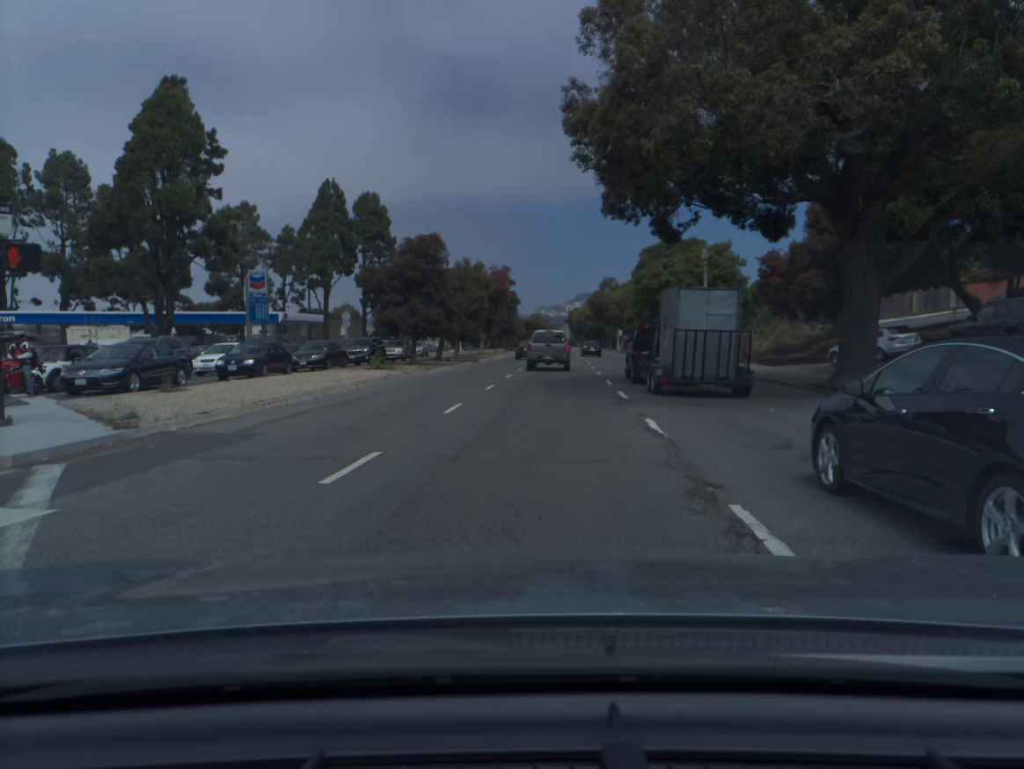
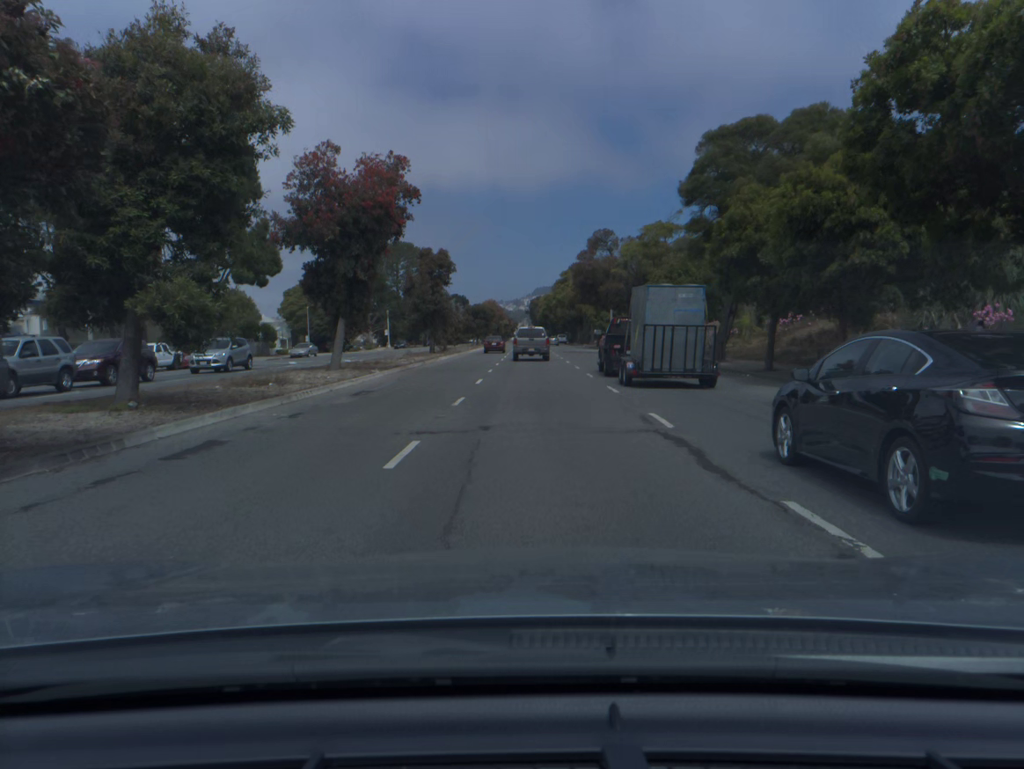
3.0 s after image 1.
(+1.2, +43.1) m; +3°
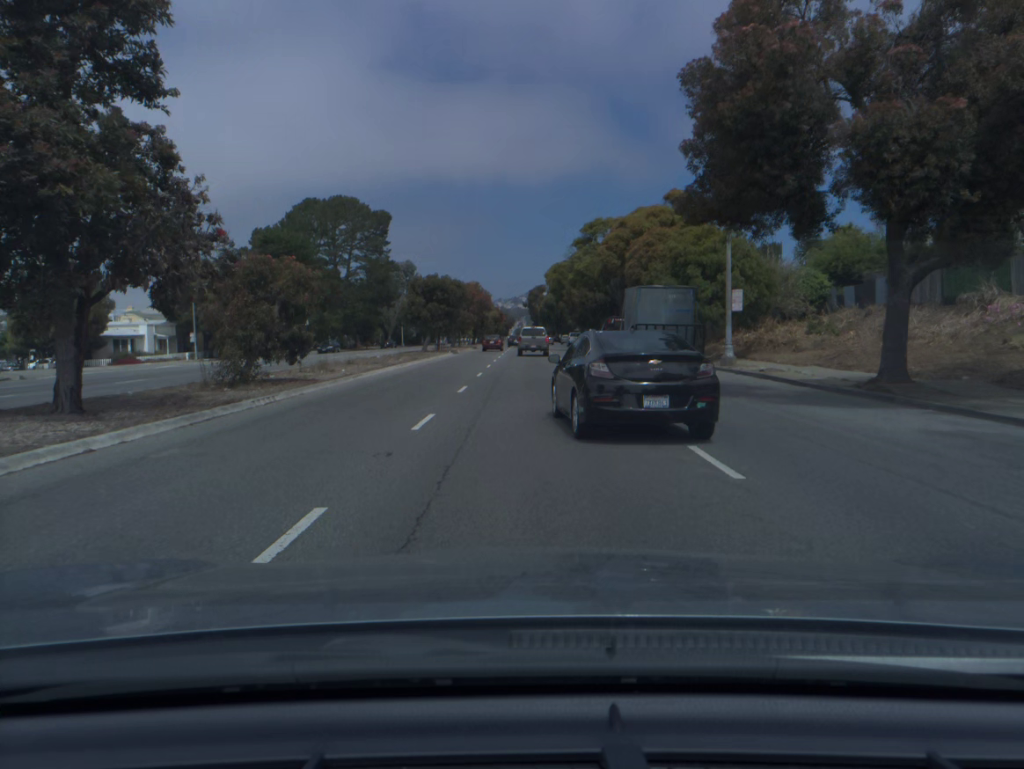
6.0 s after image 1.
(+0.3, +47.8) m; 0°
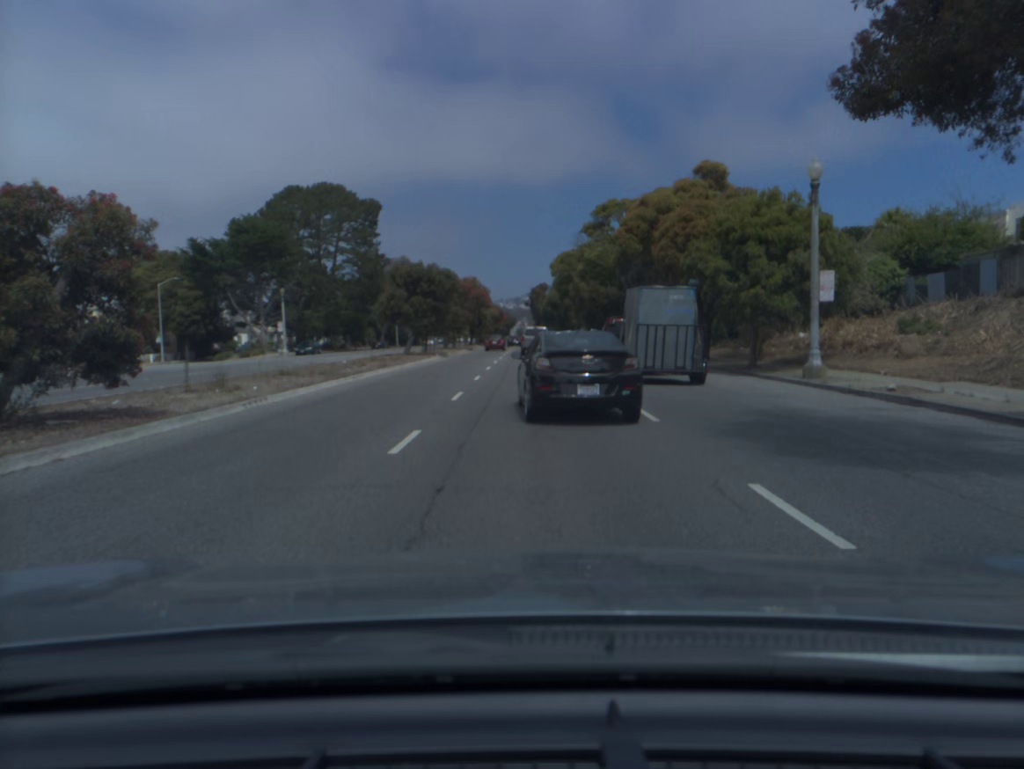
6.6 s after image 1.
(0.0, +9.9) m; 0°
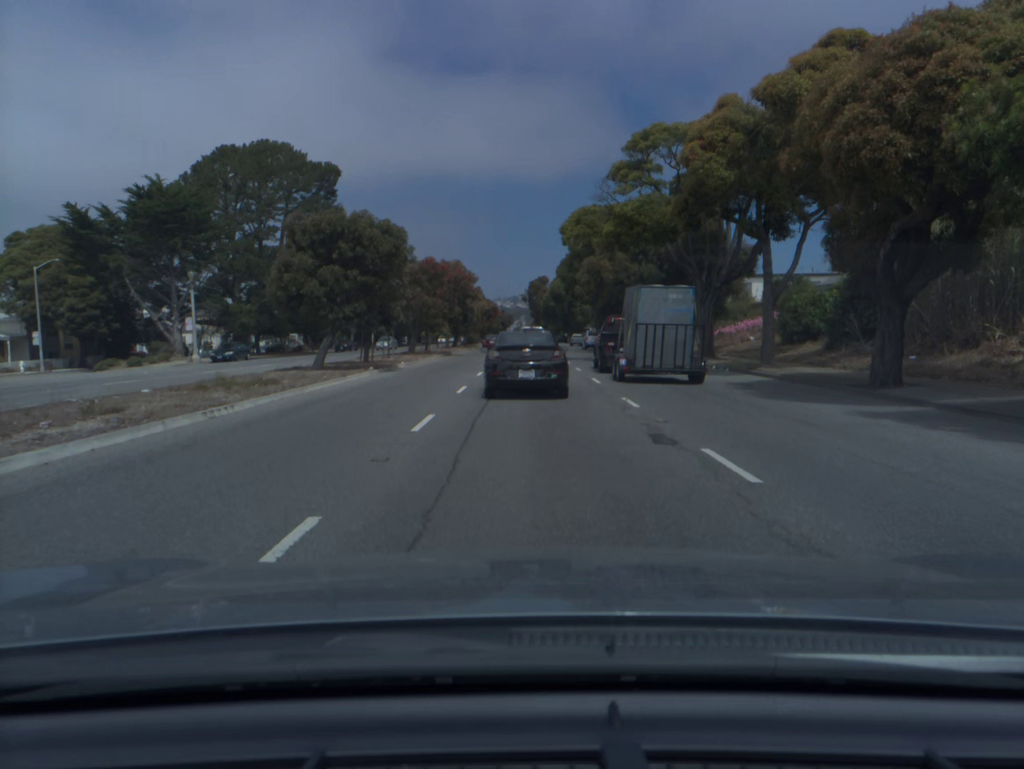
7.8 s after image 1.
(0.0, +20.1) m; 0°
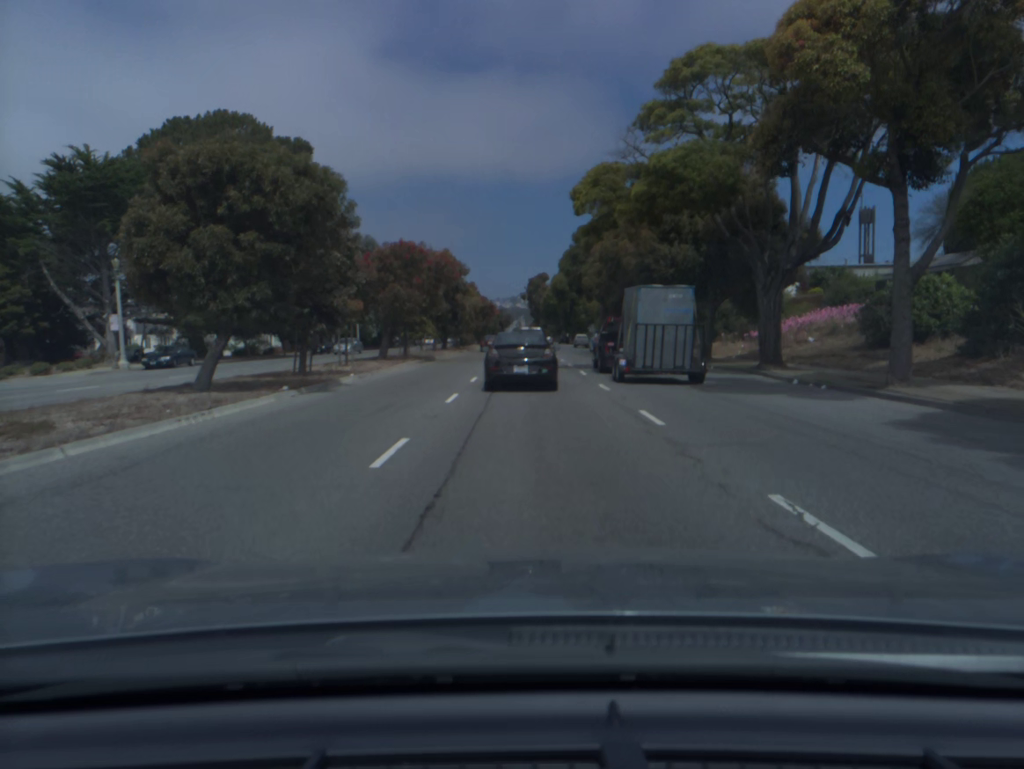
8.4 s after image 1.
(0.0, +10.1) m; 0°
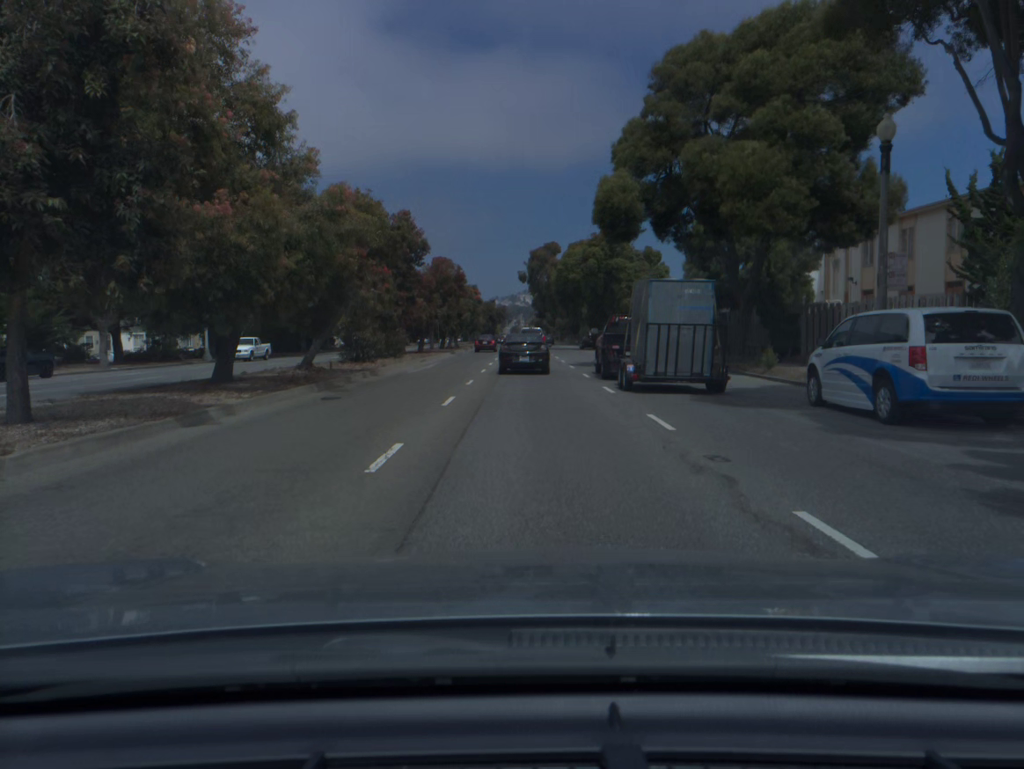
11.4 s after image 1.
(0.0, +52.4) m; 0°
